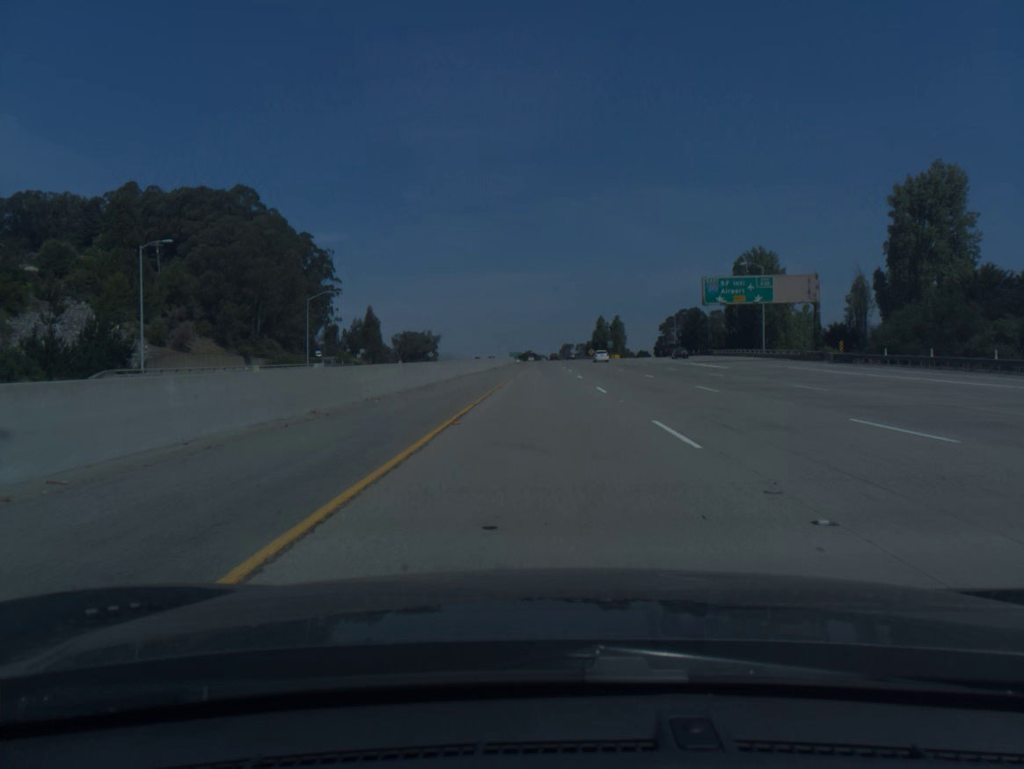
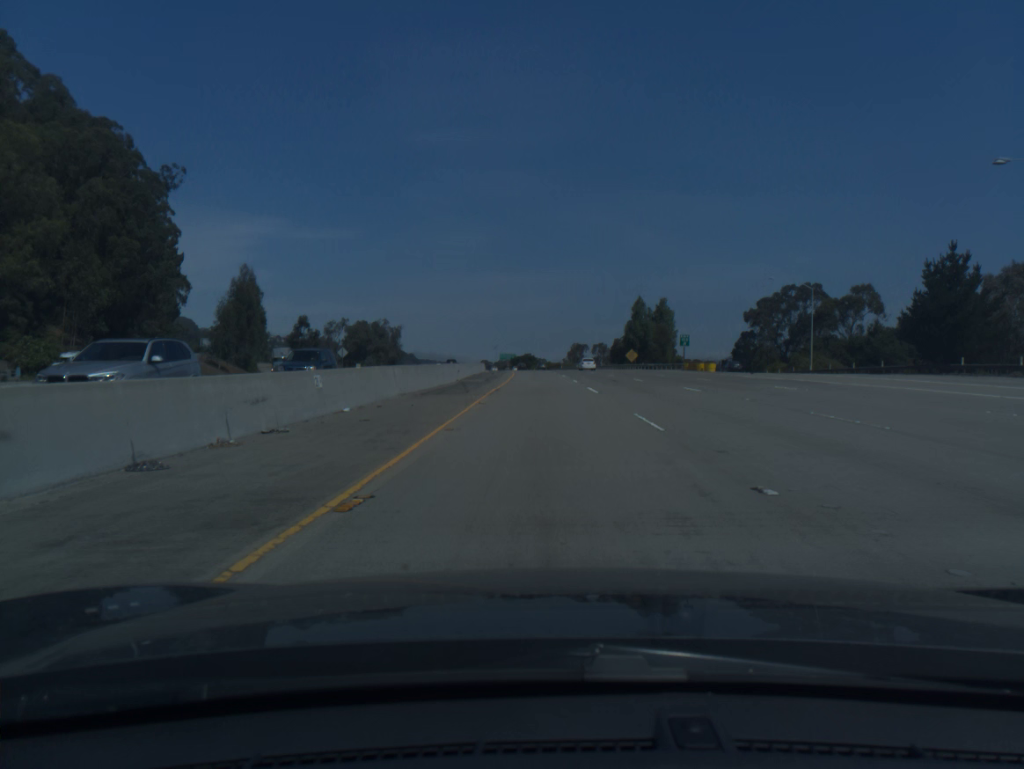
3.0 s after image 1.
(+0.1, +100.2) m; 0°
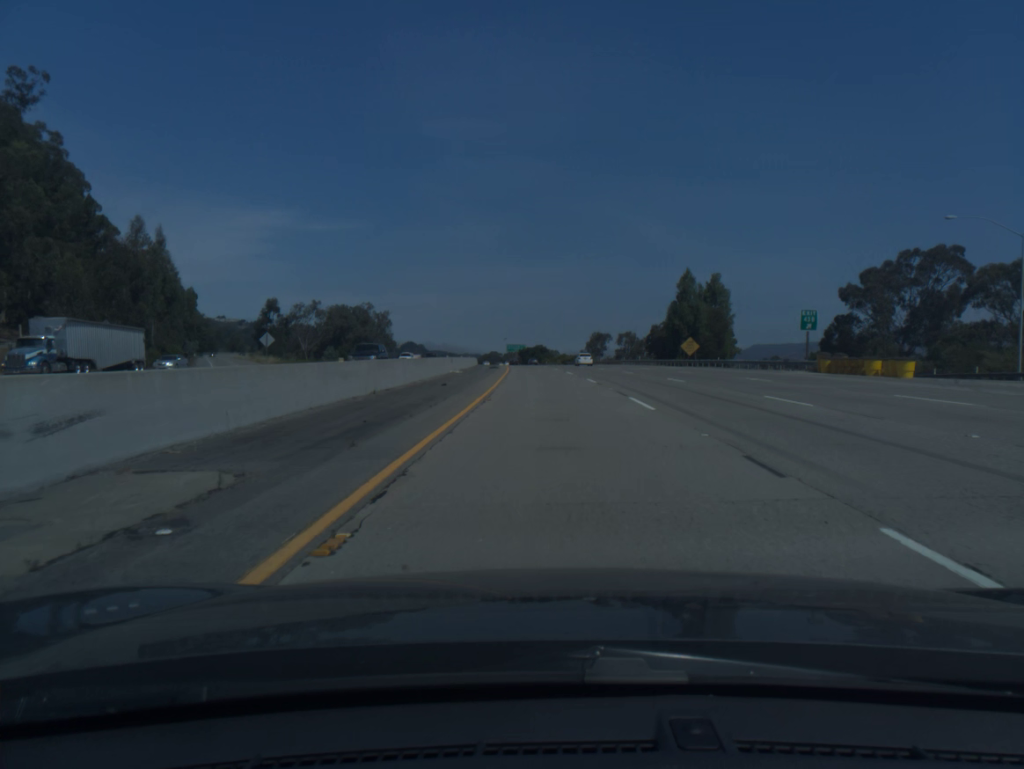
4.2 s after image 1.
(-0.3, +40.0) m; -1°
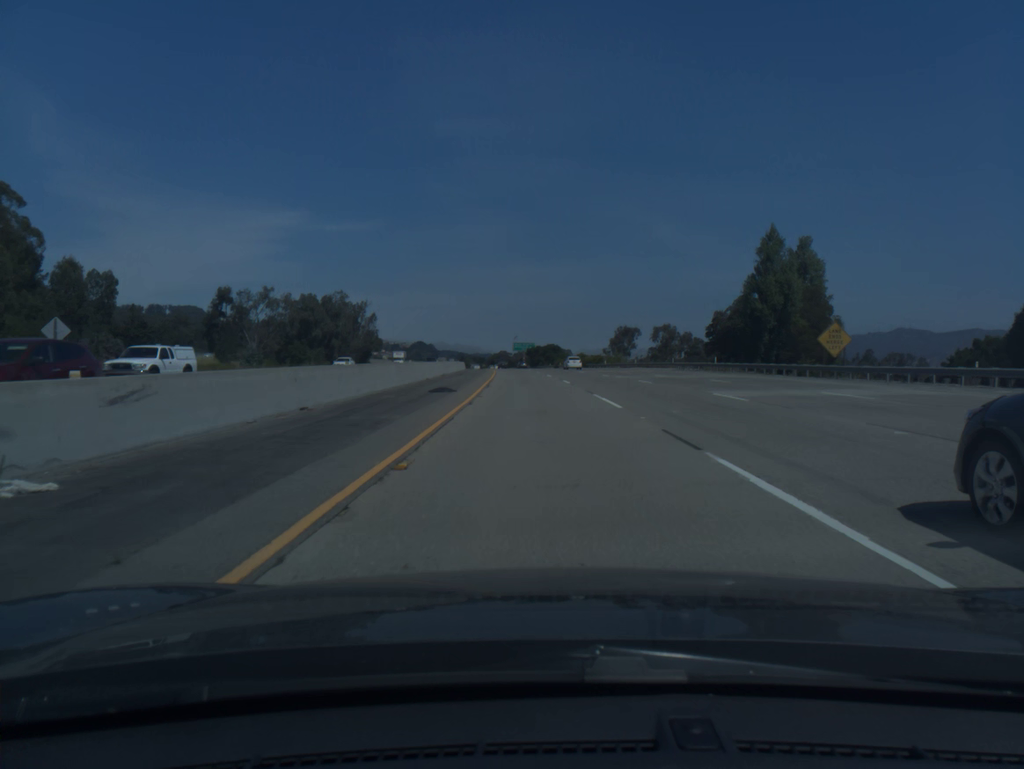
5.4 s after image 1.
(-0.2, +40.0) m; -1°
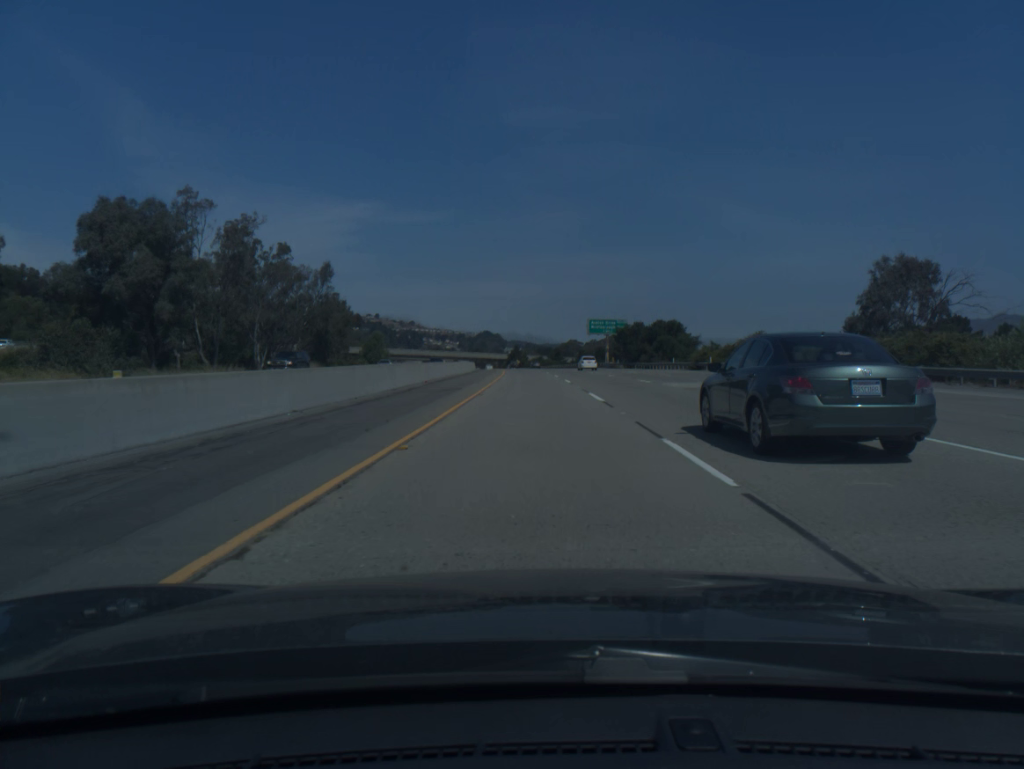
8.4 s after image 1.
(-4.2, +100.4) m; -5°
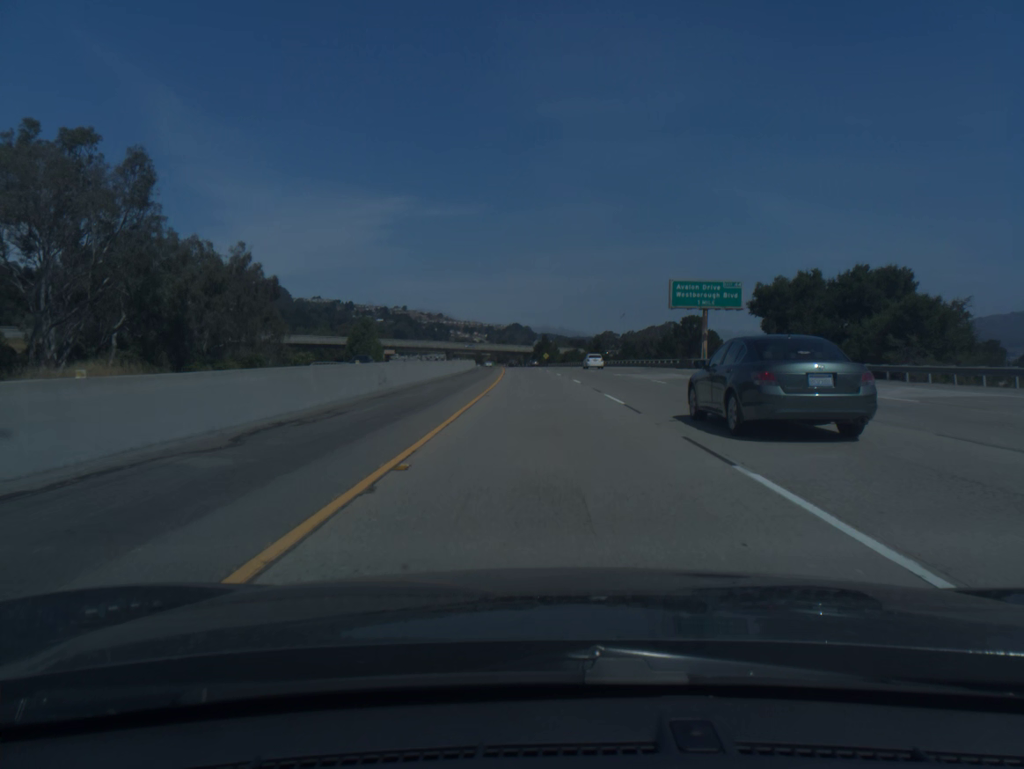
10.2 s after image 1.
(-1.3, +60.4) m; -2°
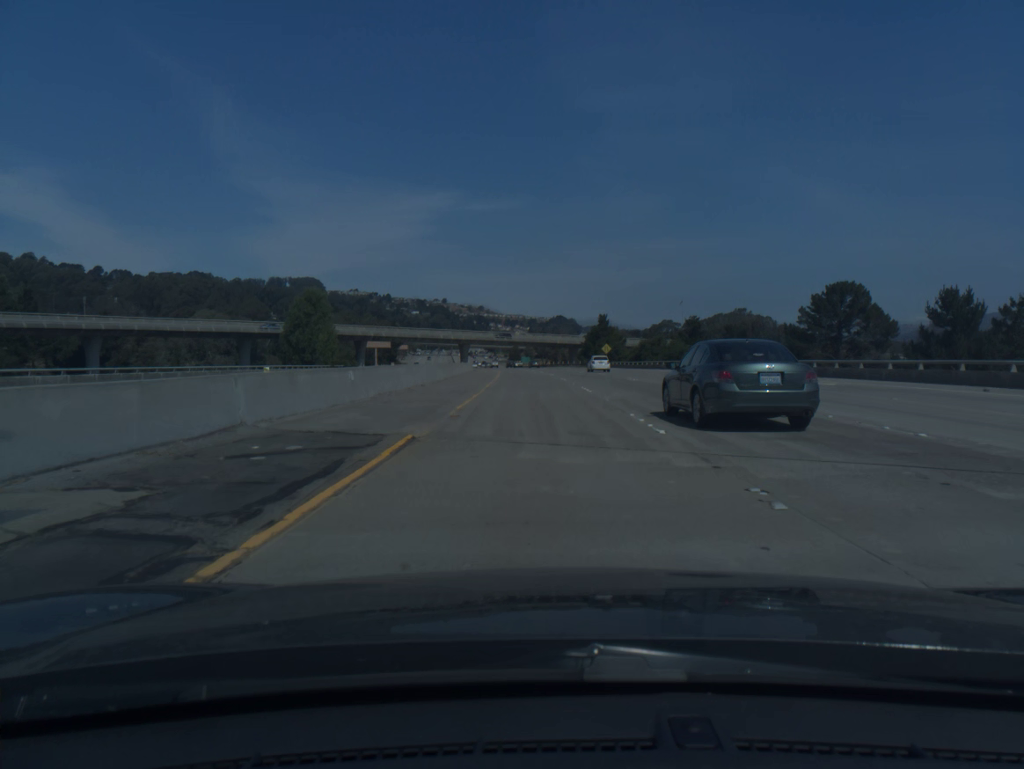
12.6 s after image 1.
(-2.0, +80.7) m; -3°
